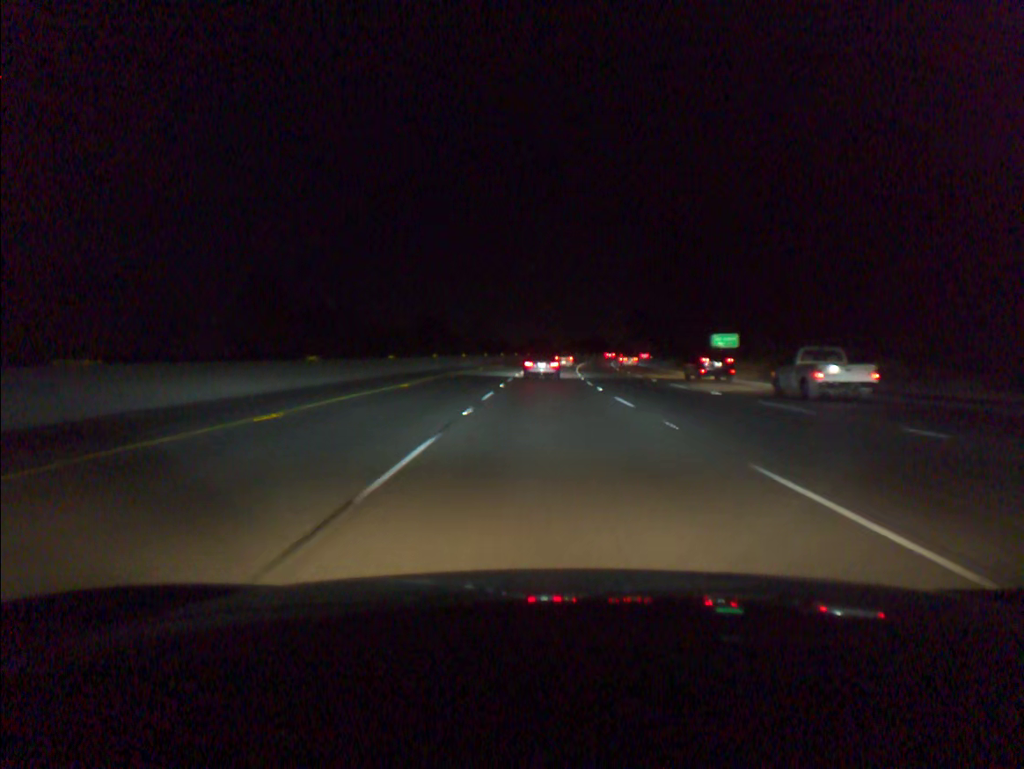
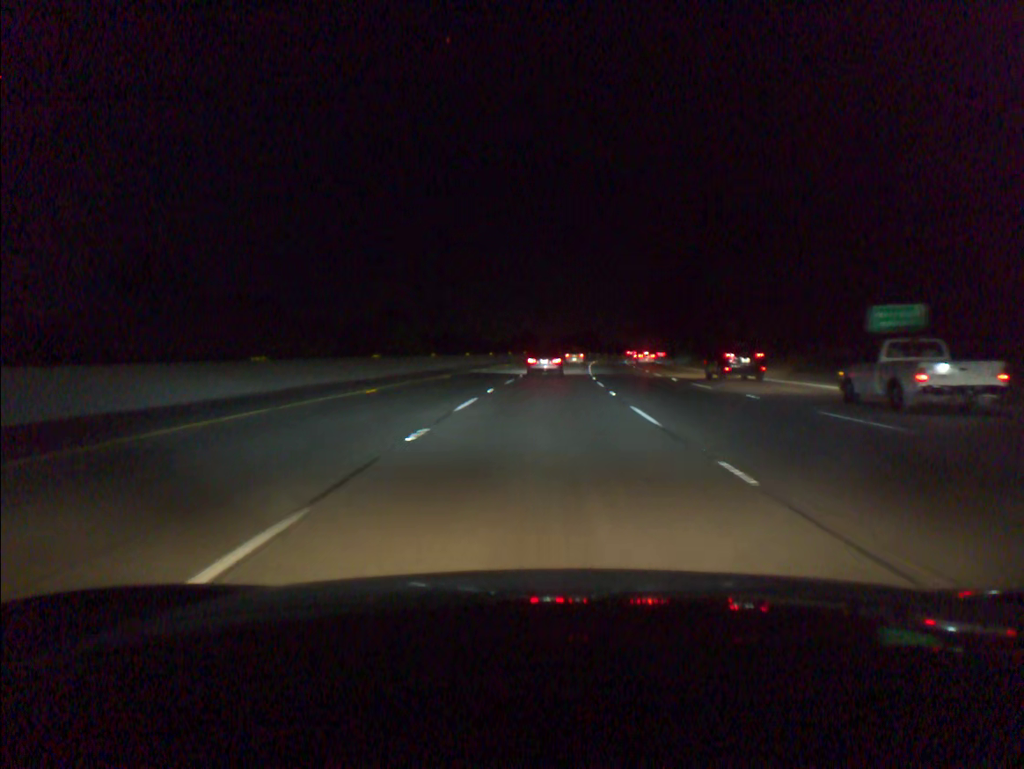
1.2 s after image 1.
(+0.2, +34.6) m; +1°
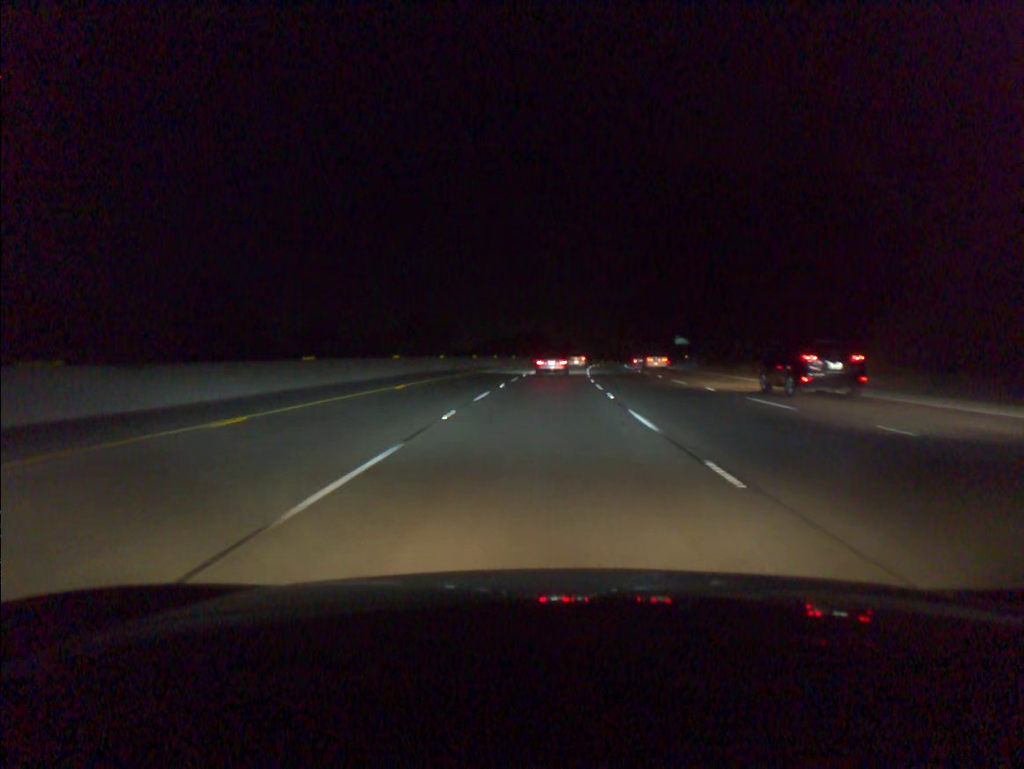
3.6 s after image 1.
(+2.5, +68.2) m; +4°
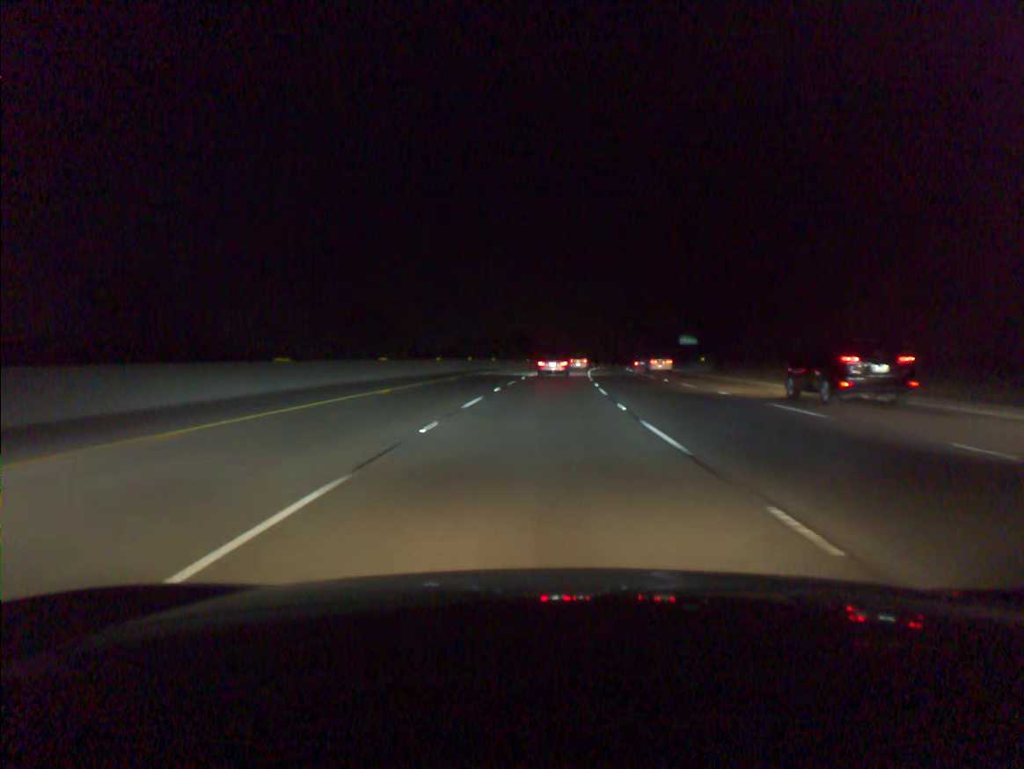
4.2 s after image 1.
(+0.1, +17.0) m; +1°
